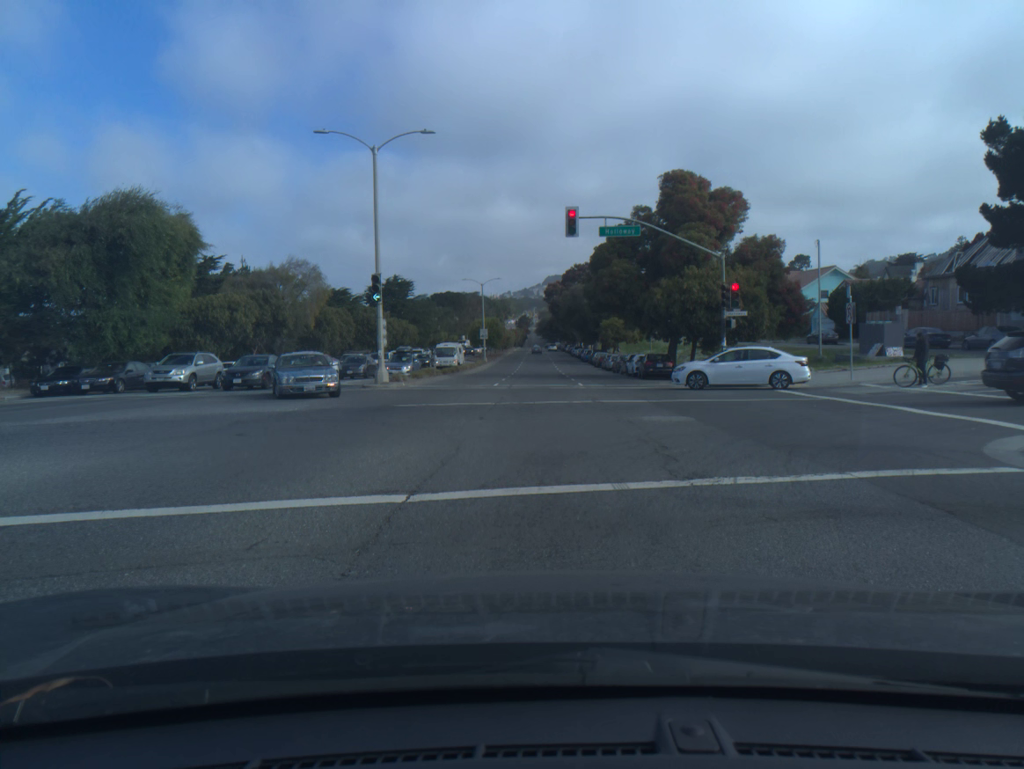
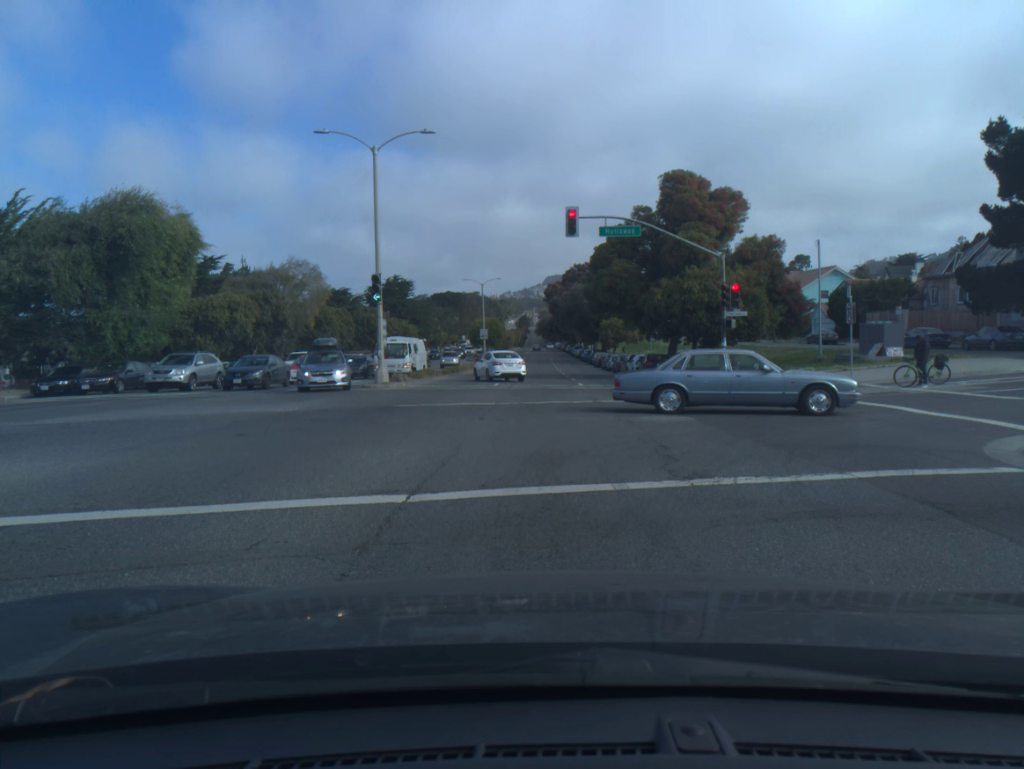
(0.0, 0.0) m; 0°
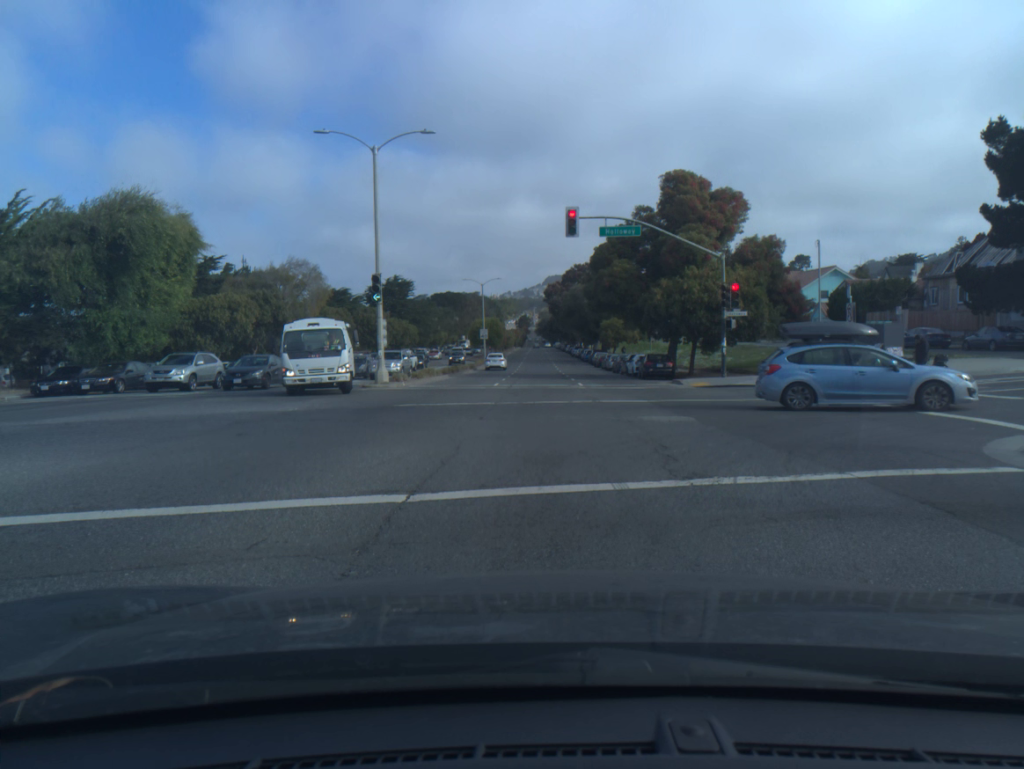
(0.0, -0.1) m; 0°
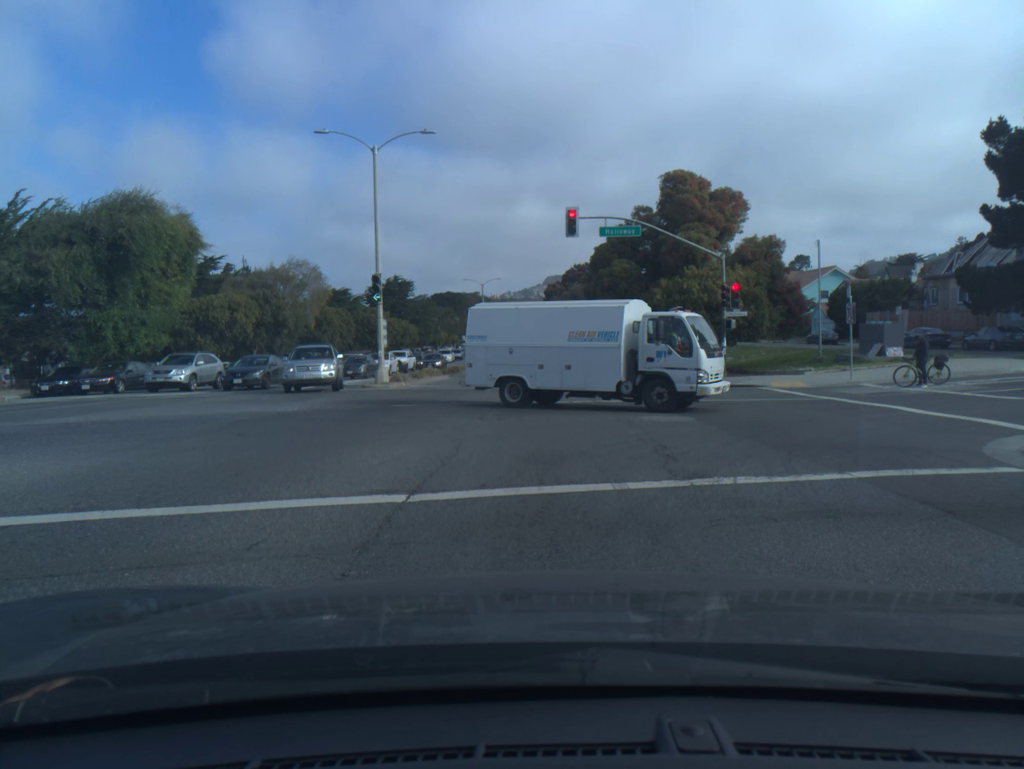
(0.0, 0.0) m; 0°
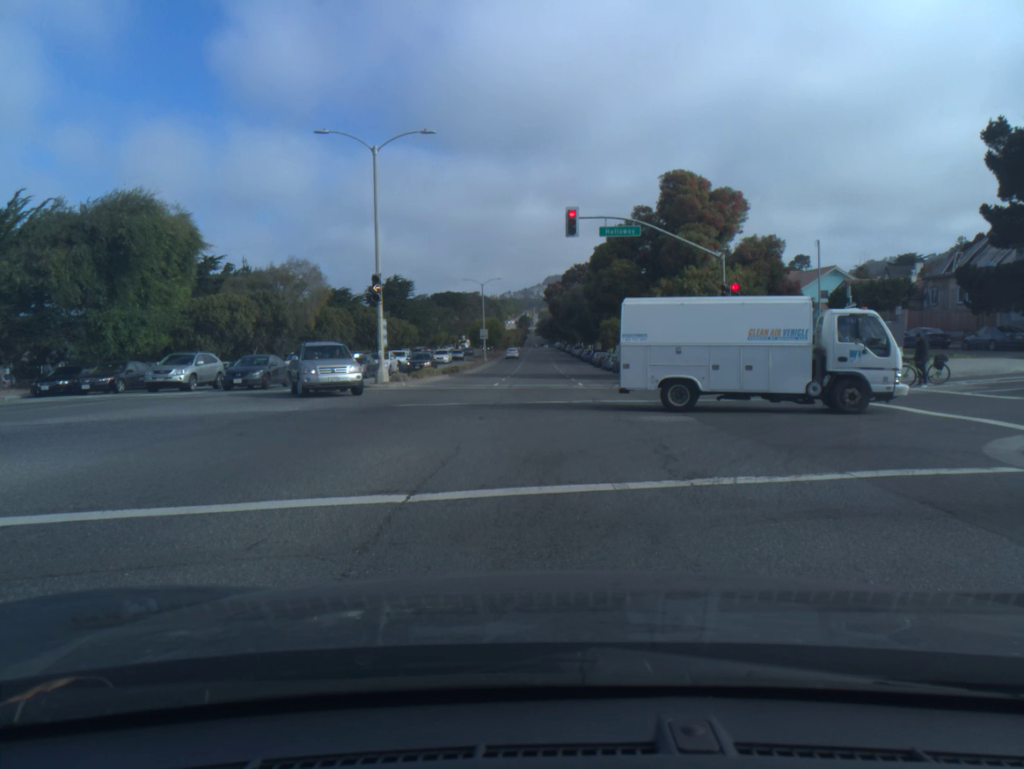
(0.0, 0.0) m; 0°
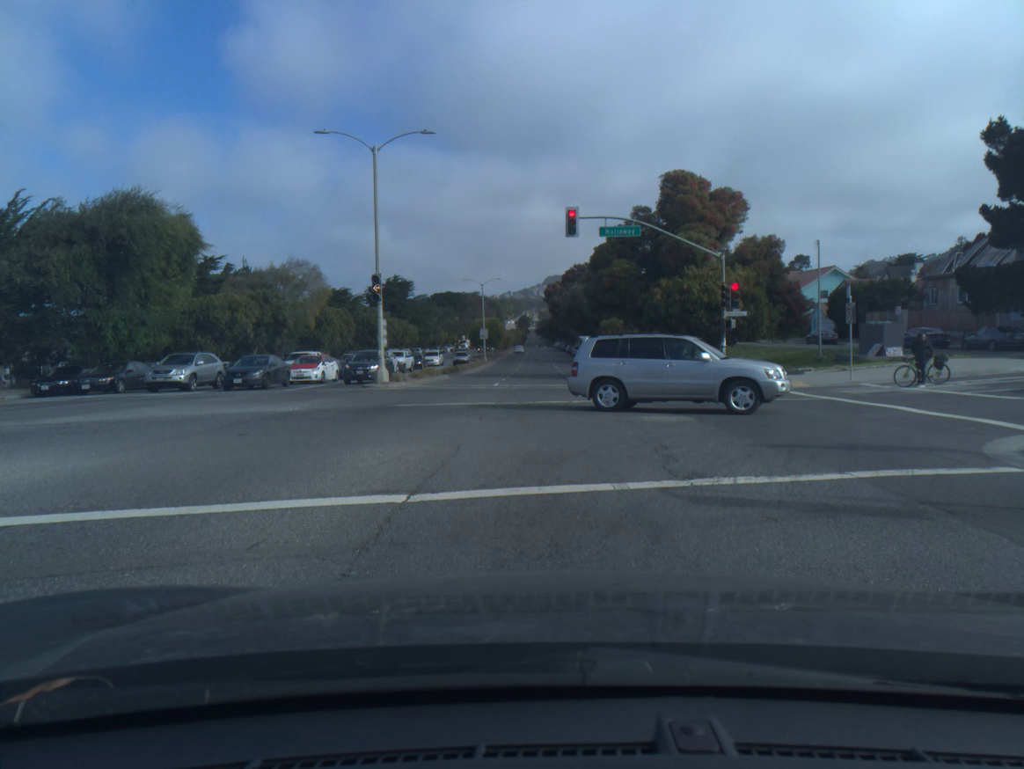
(0.0, 0.0) m; 0°
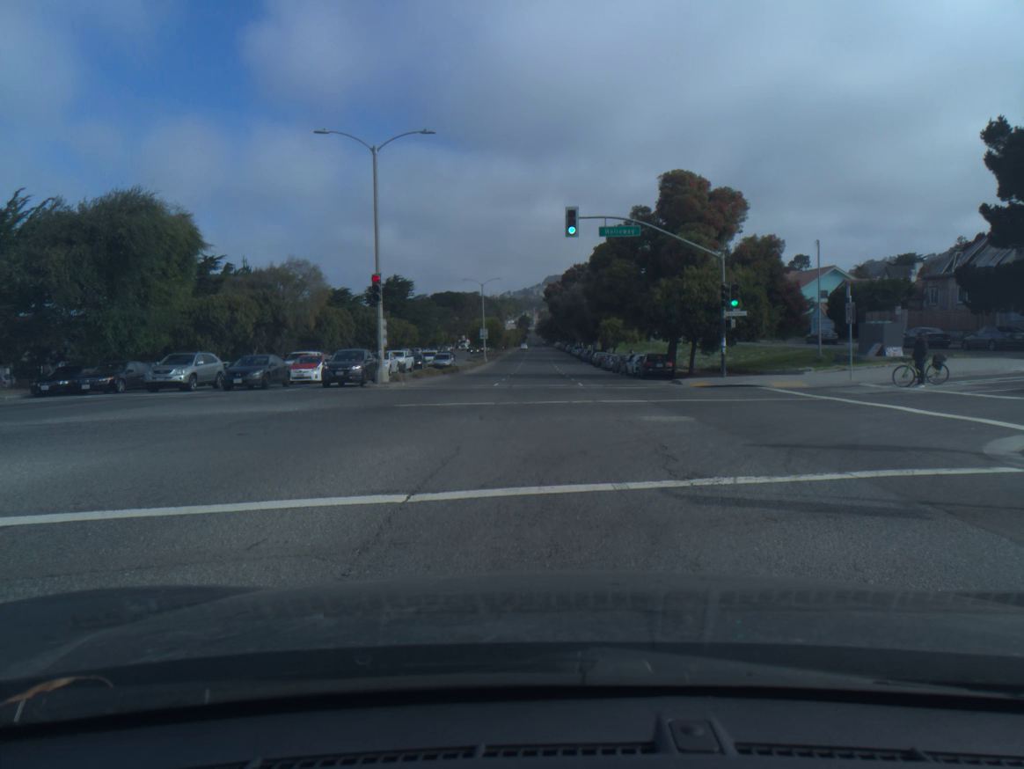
(0.0, 0.0) m; 0°
